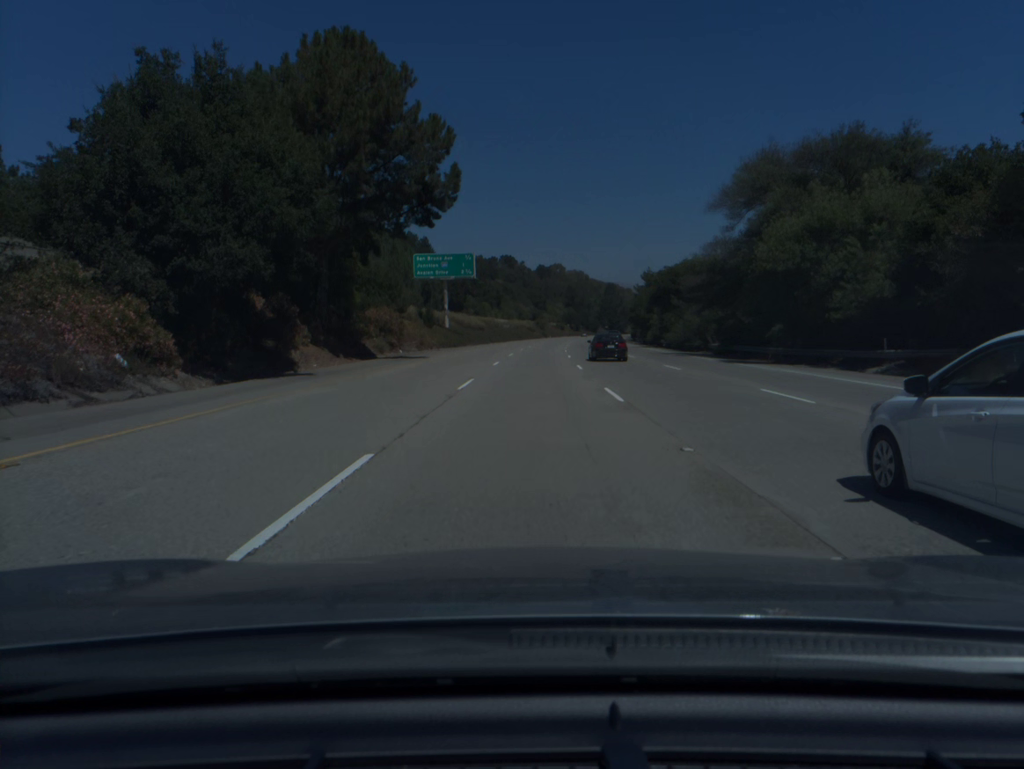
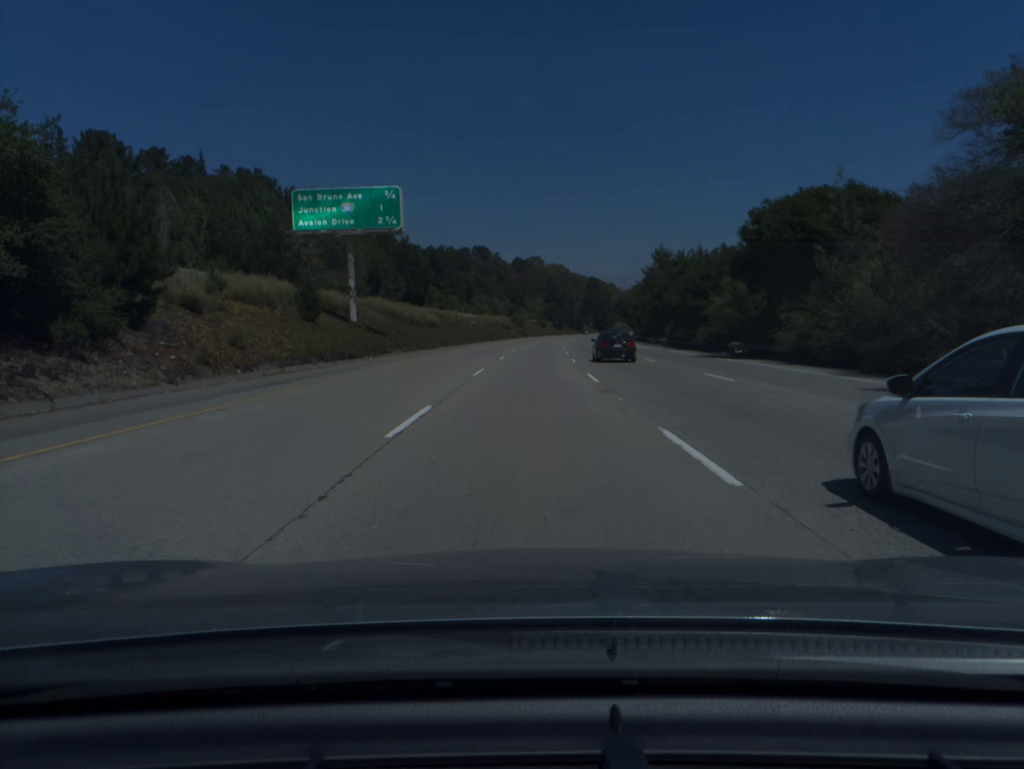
(+0.5, +38.0) m; +2°
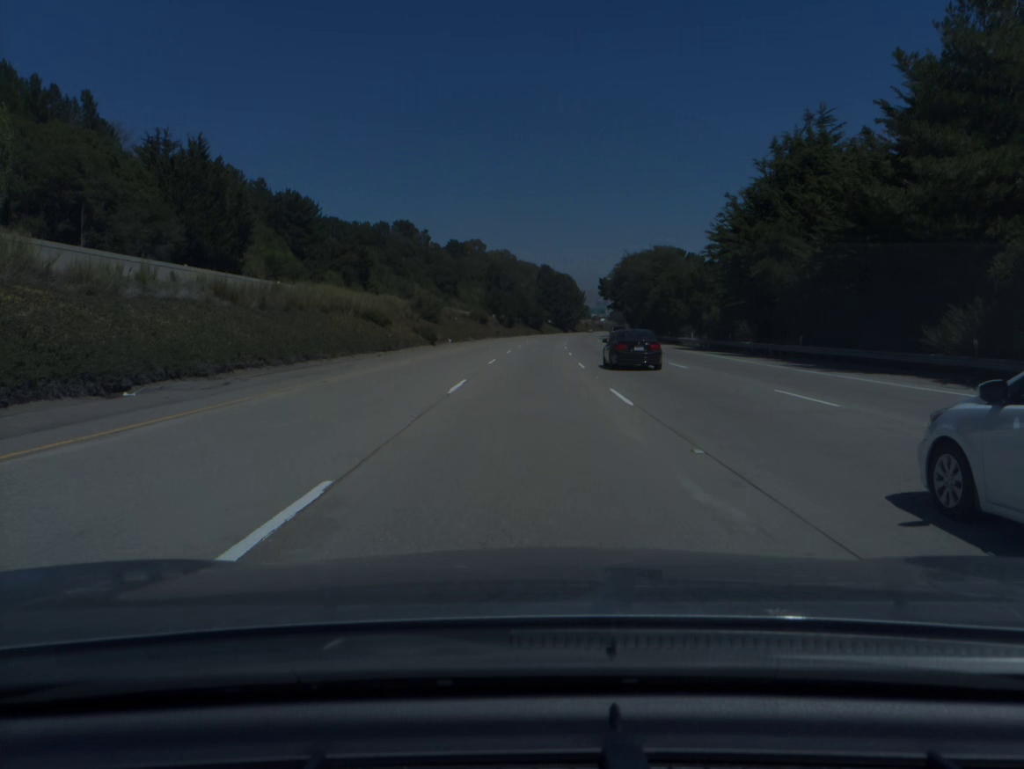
(+3.1, +94.8) m; +4°
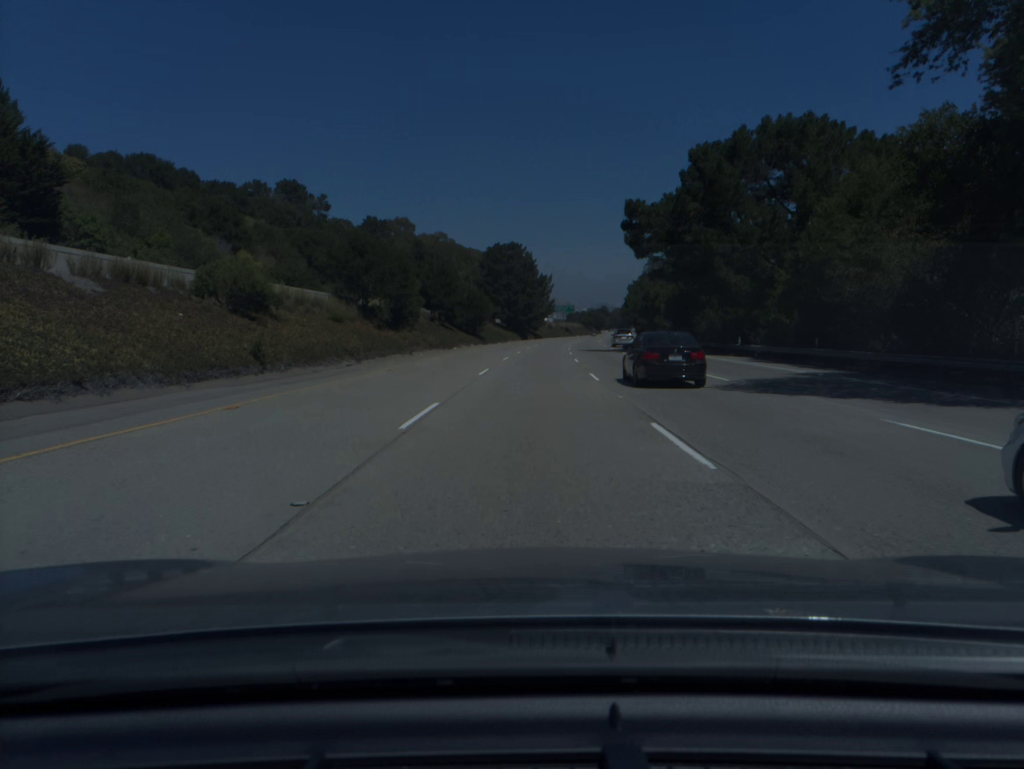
(+3.2, +93.9) m; +4°
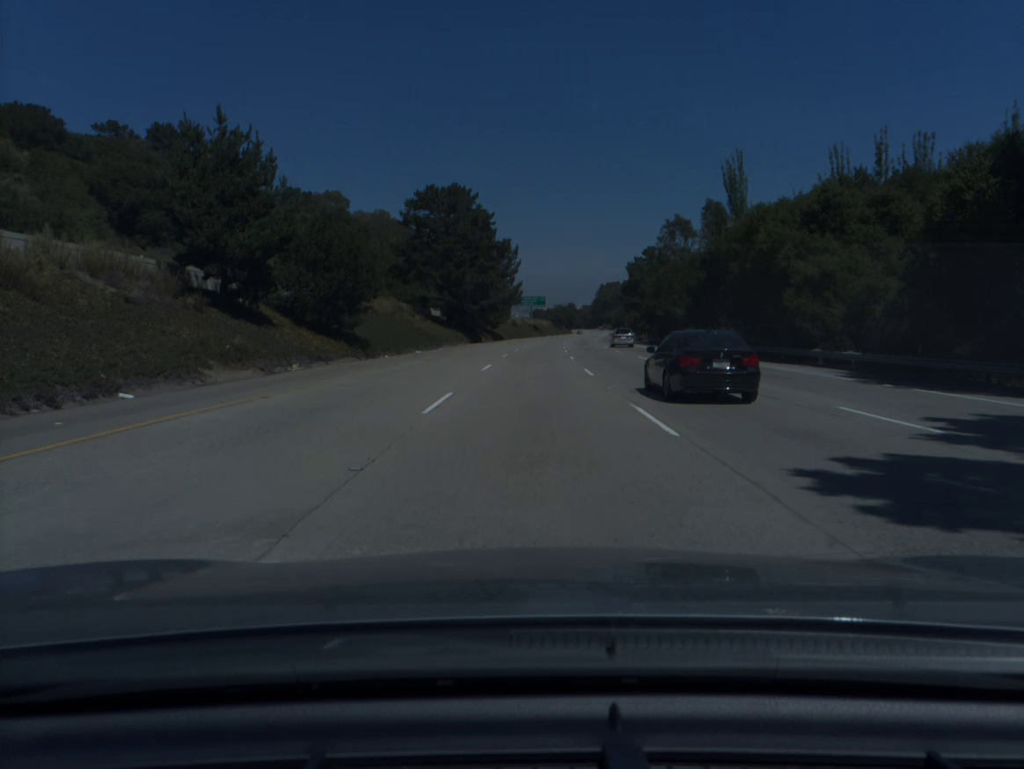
(+1.3, +56.4) m; +3°
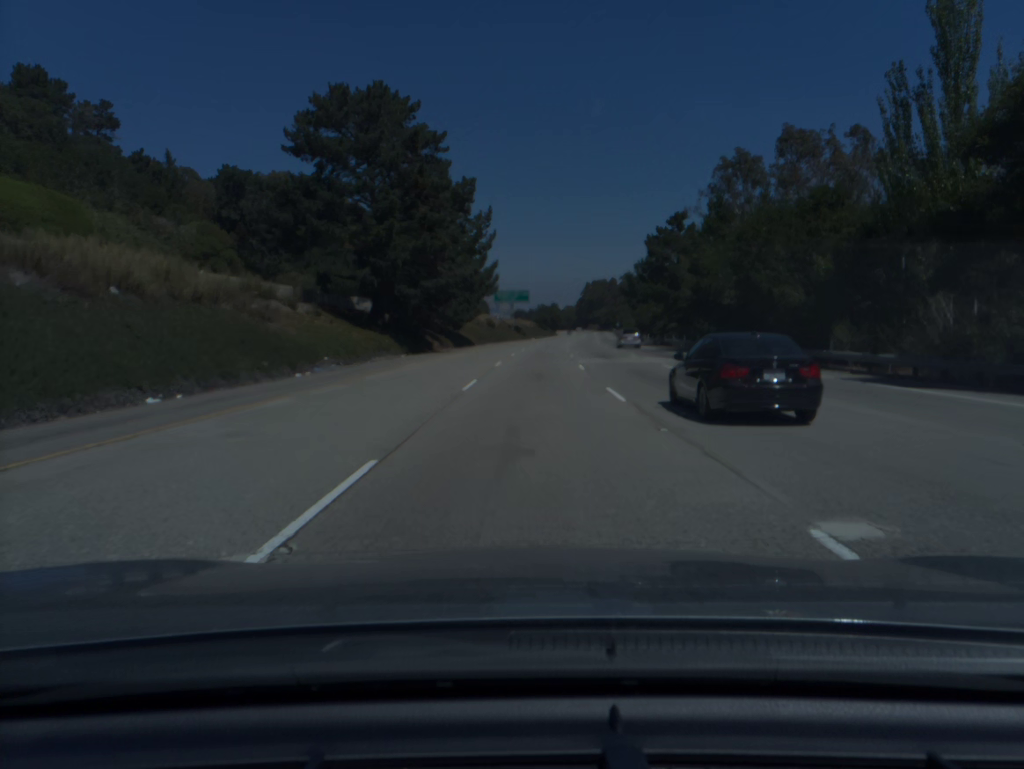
(+0.5, +37.8) m; +1°
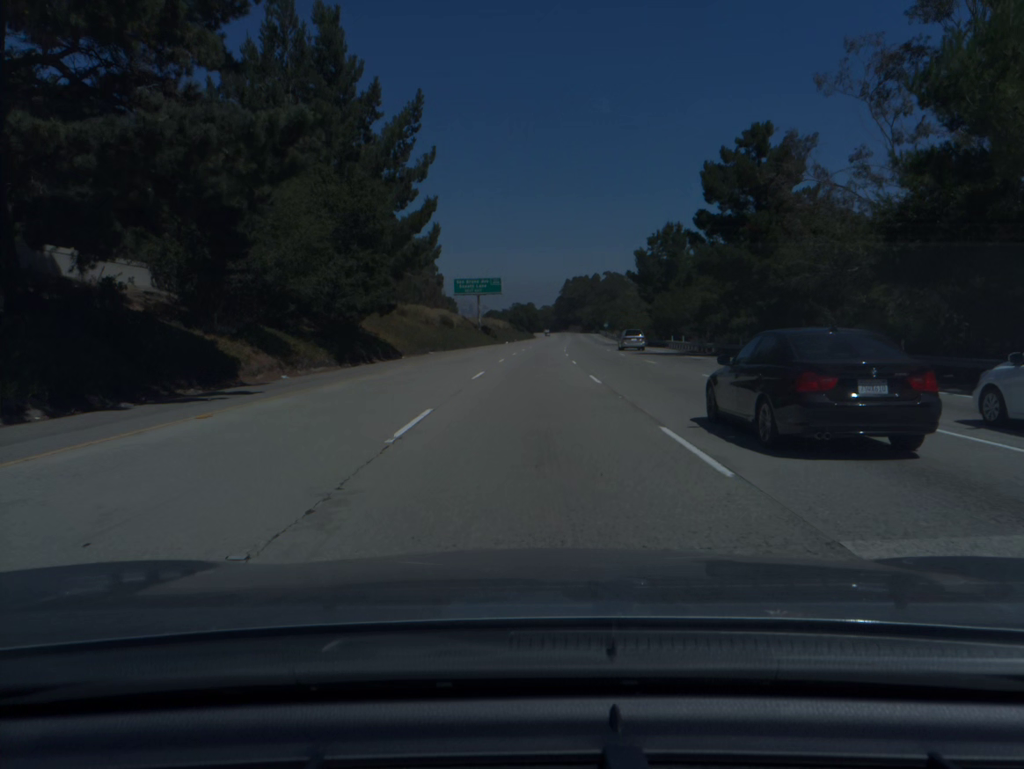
(+0.6, +38.0) m; +2°
